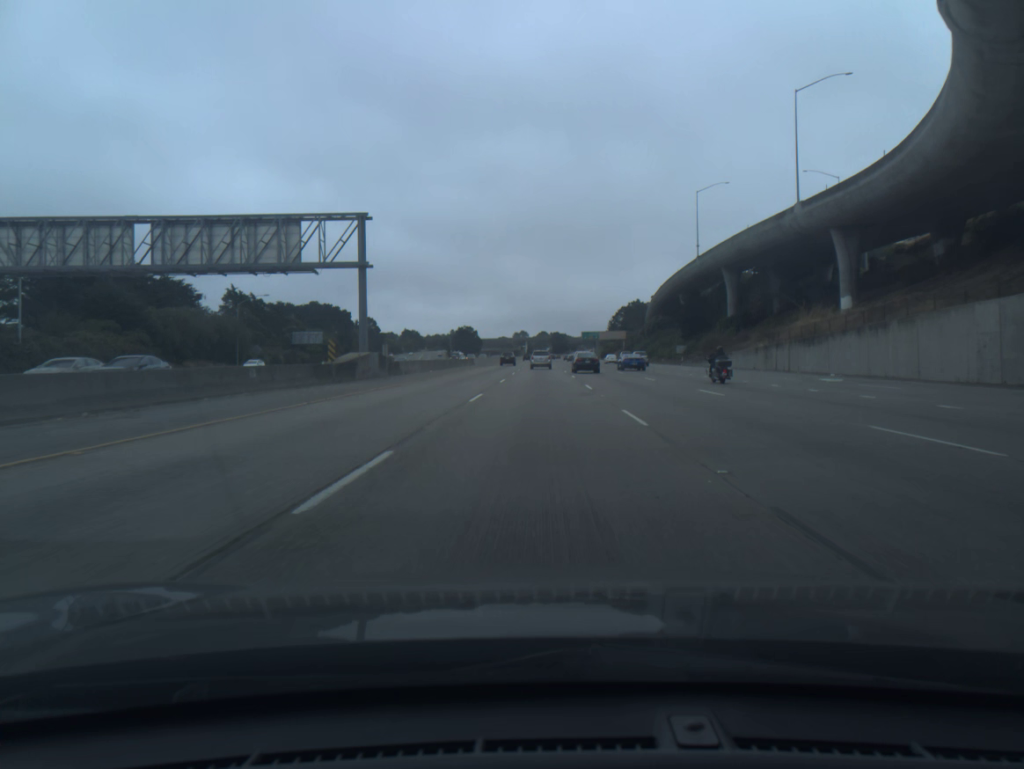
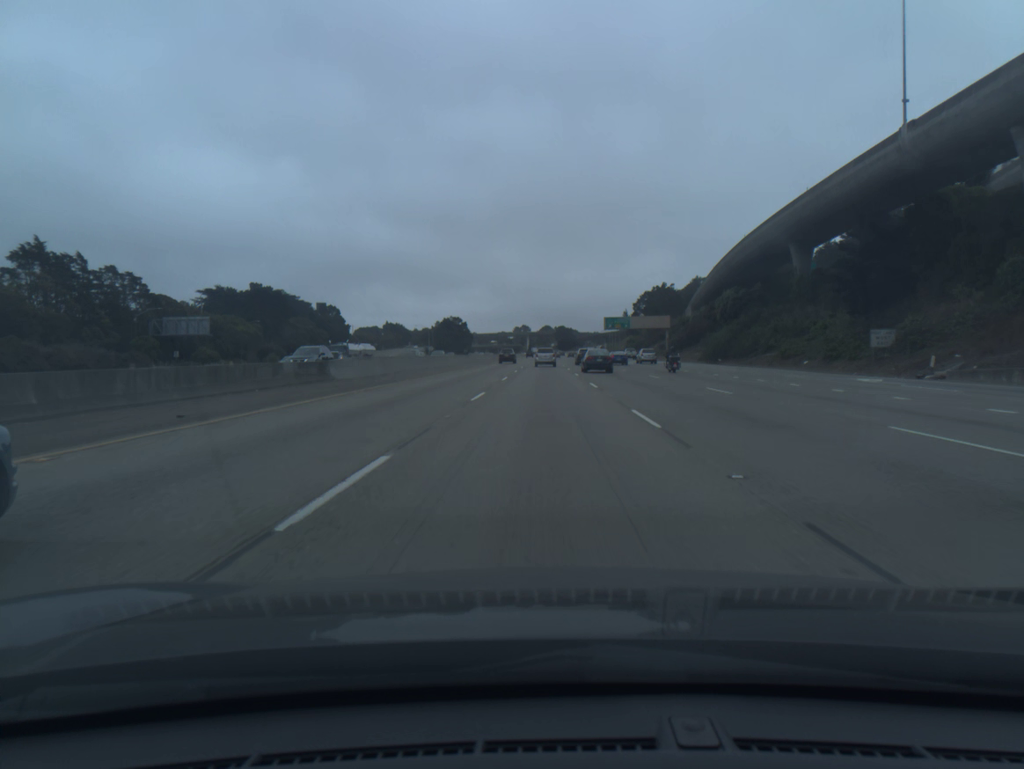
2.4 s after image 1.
(-0.3, +73.9) m; 0°
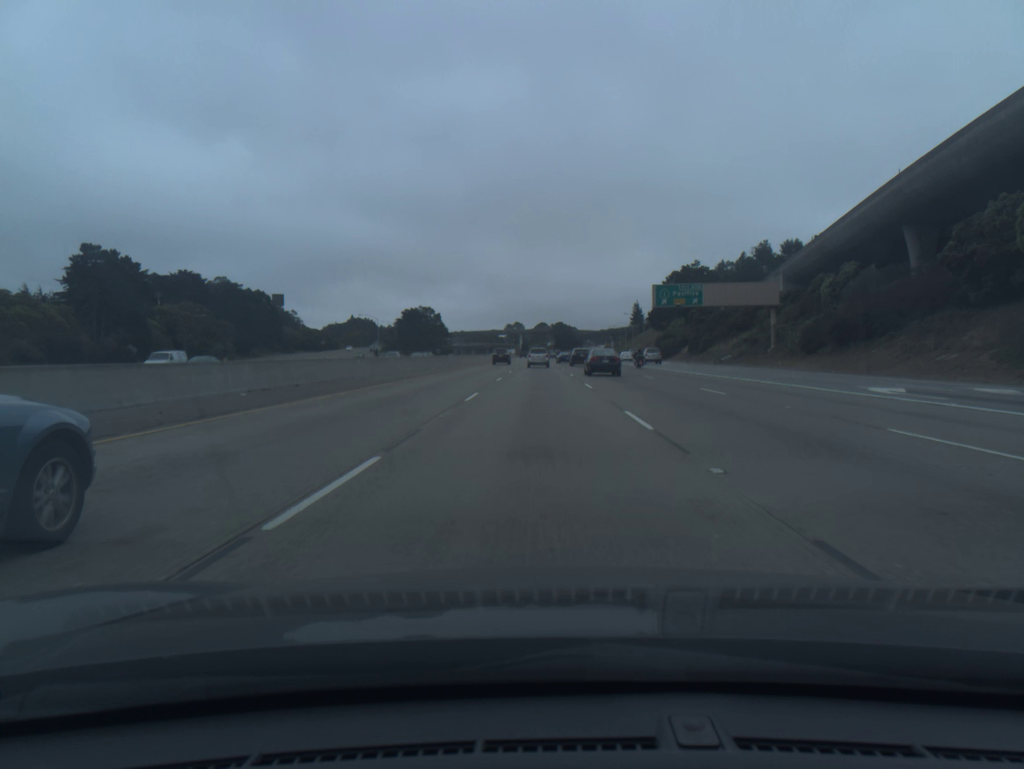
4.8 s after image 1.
(+0.4, +73.4) m; 0°
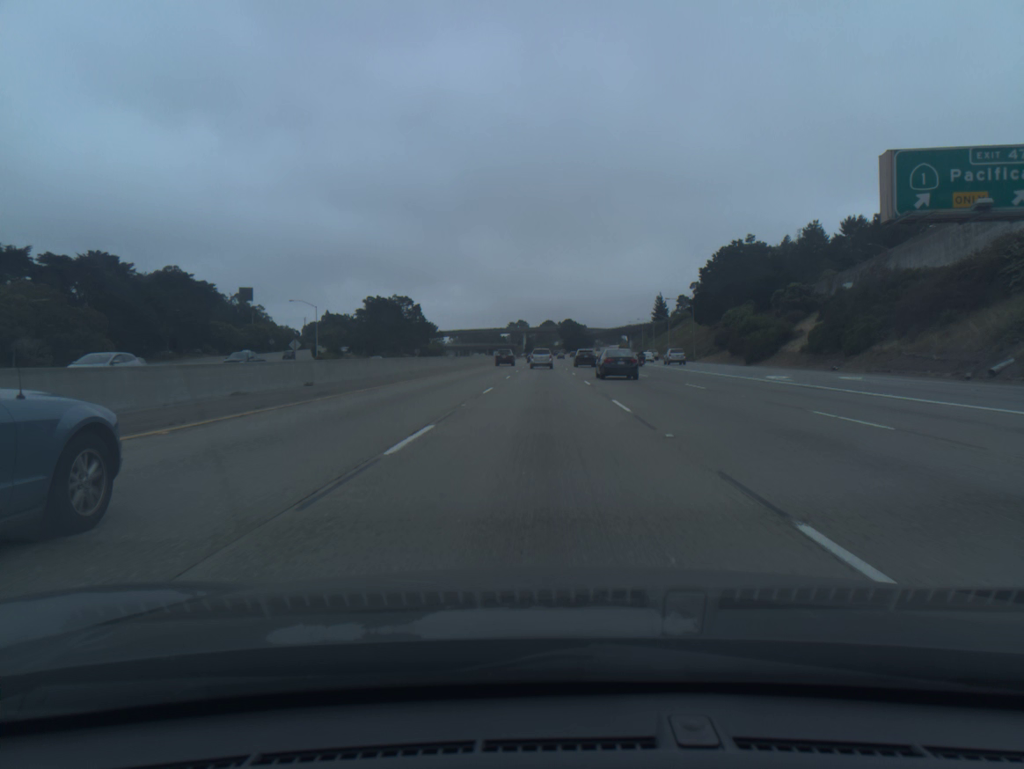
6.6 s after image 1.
(-0.1, +54.6) m; 0°
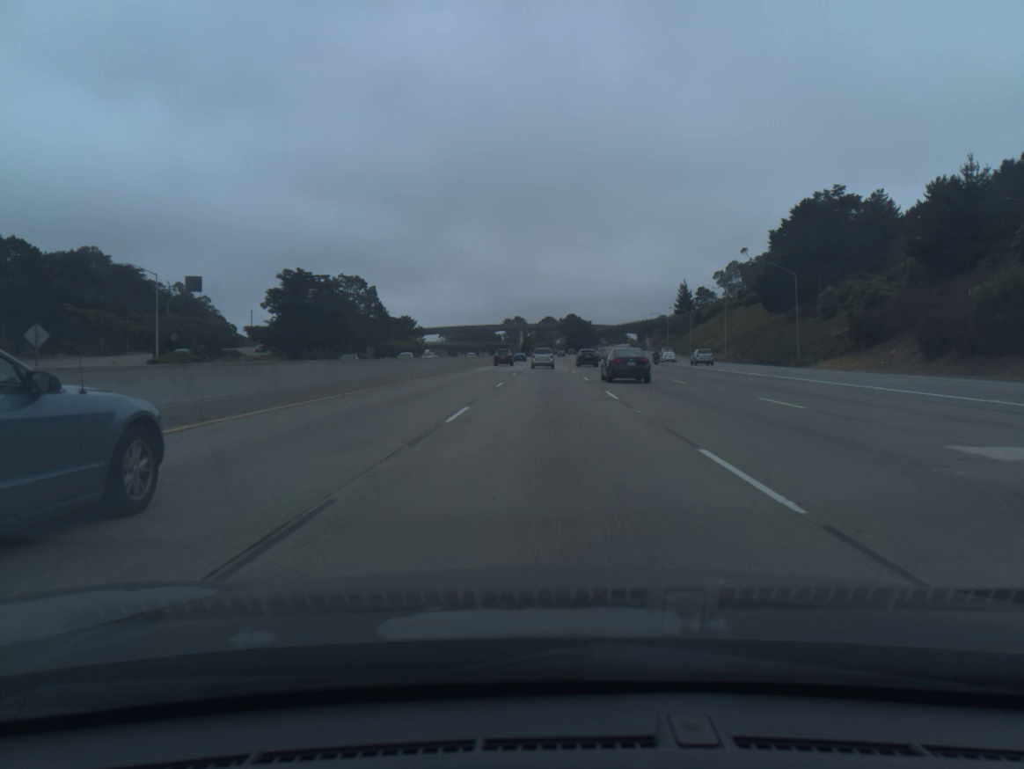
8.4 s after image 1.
(0.0, +54.1) m; 0°
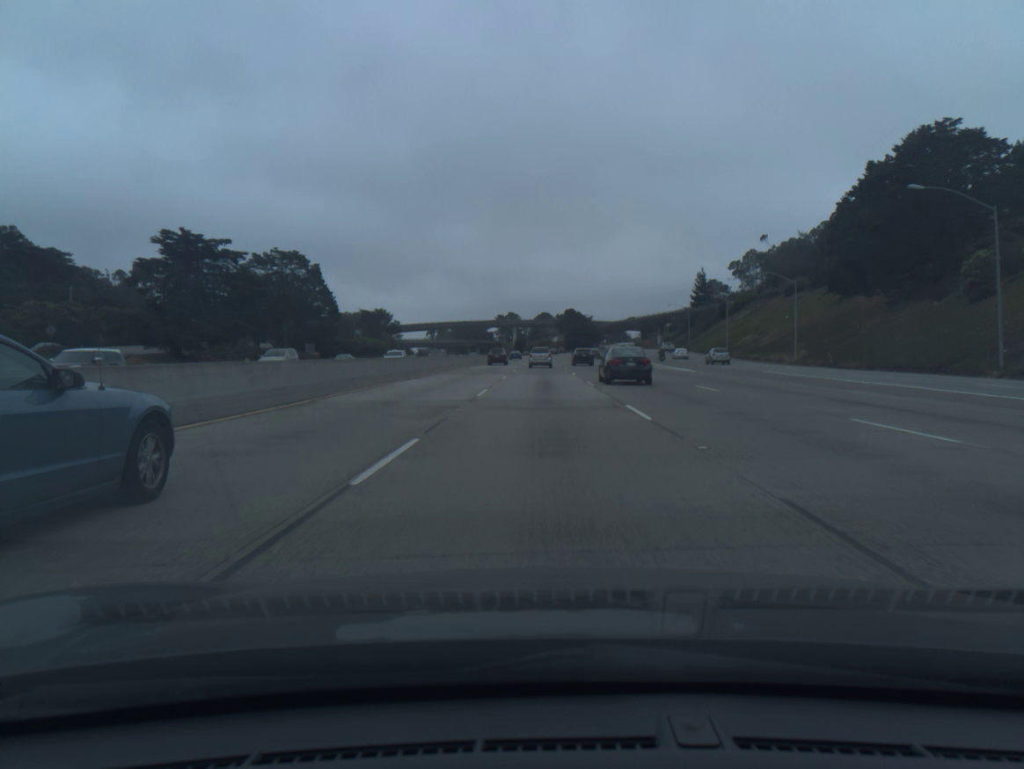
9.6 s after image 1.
(+0.1, +35.8) m; 0°
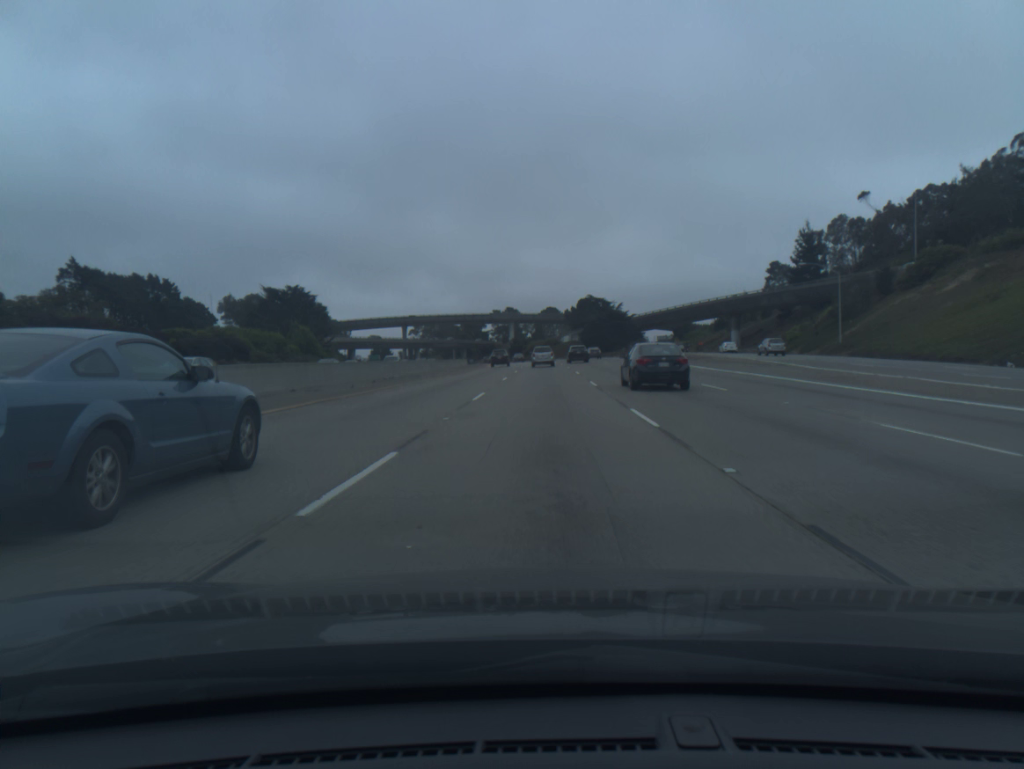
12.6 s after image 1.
(0.0, +89.1) m; 0°
